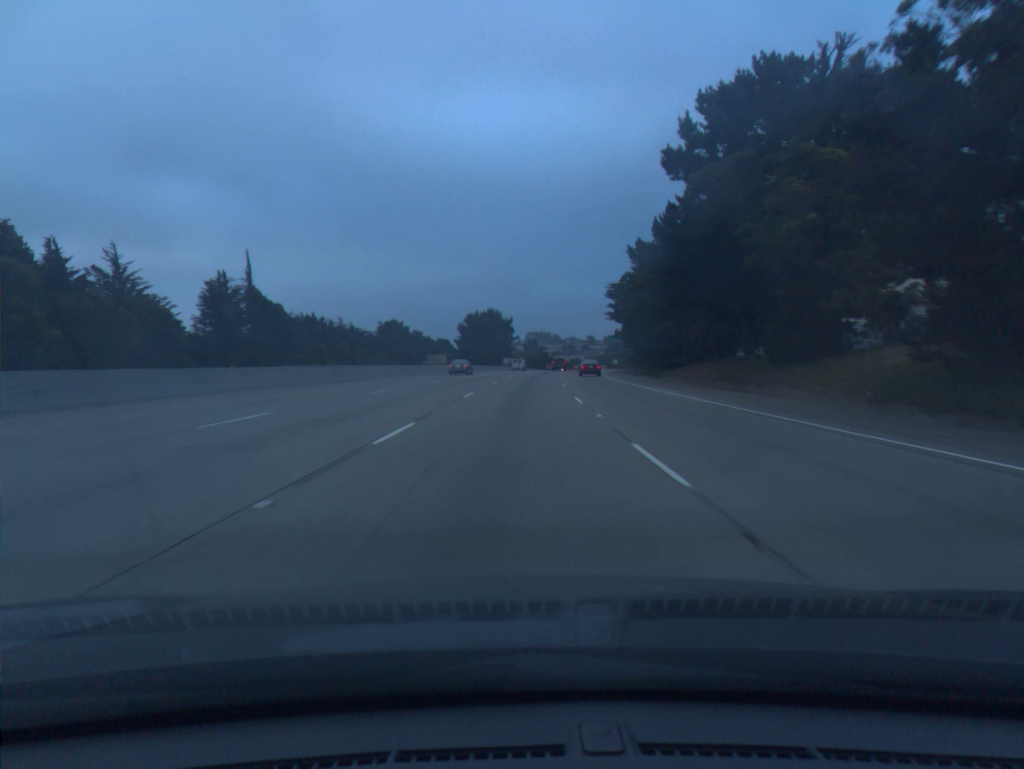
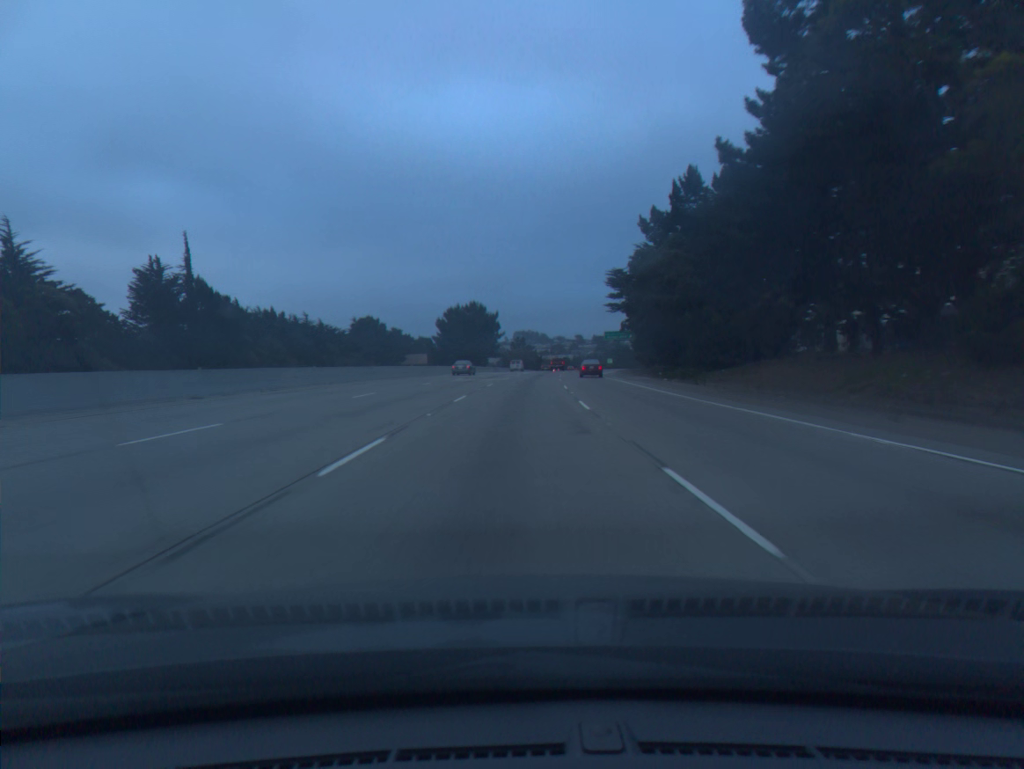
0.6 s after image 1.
(+0.2, +17.5) m; +1°
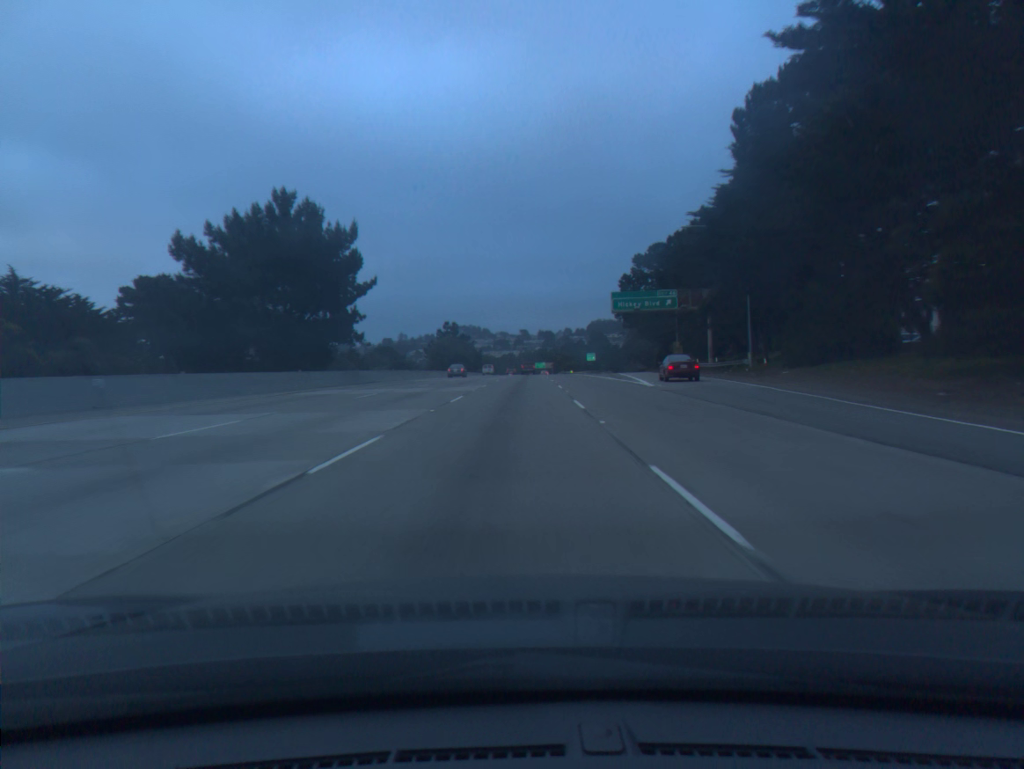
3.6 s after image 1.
(+3.3, +87.4) m; +4°
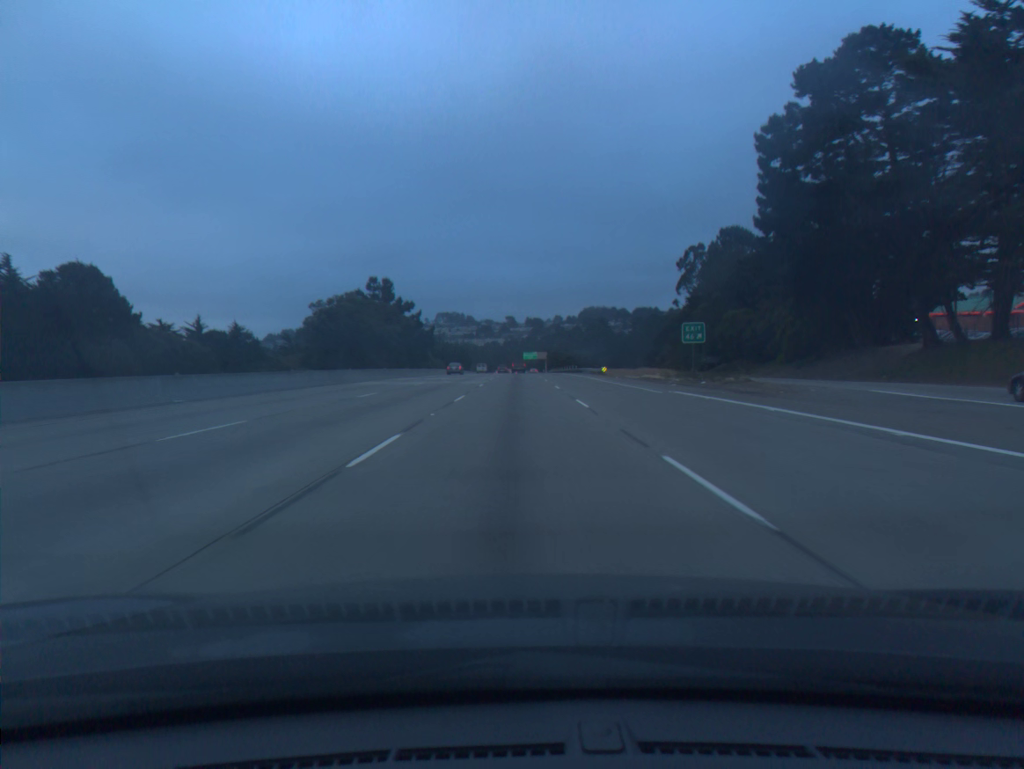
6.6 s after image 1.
(+1.0, +87.6) m; +1°
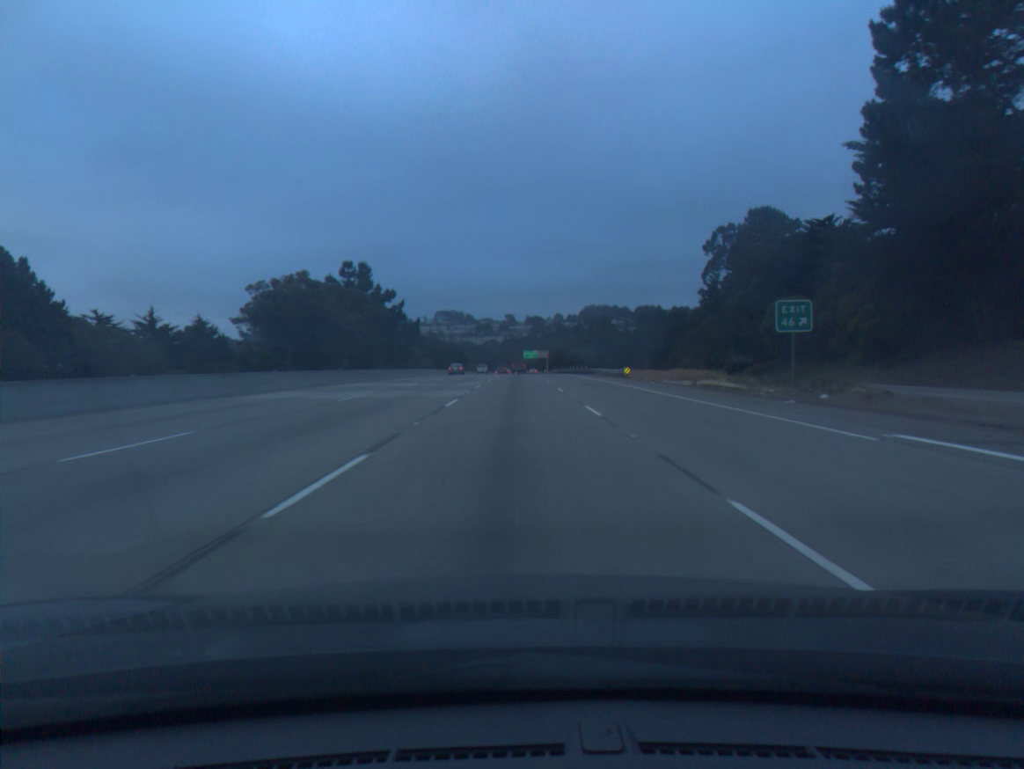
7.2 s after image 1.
(0.0, +17.6) m; 0°
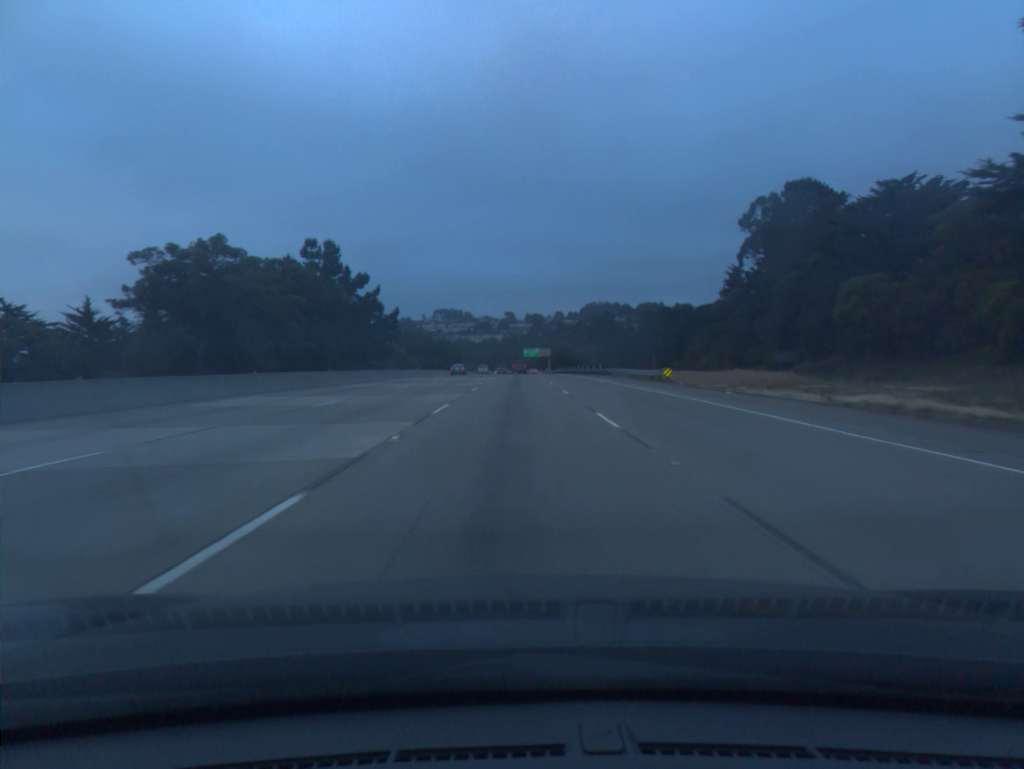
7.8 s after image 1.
(0.0, +17.6) m; 0°
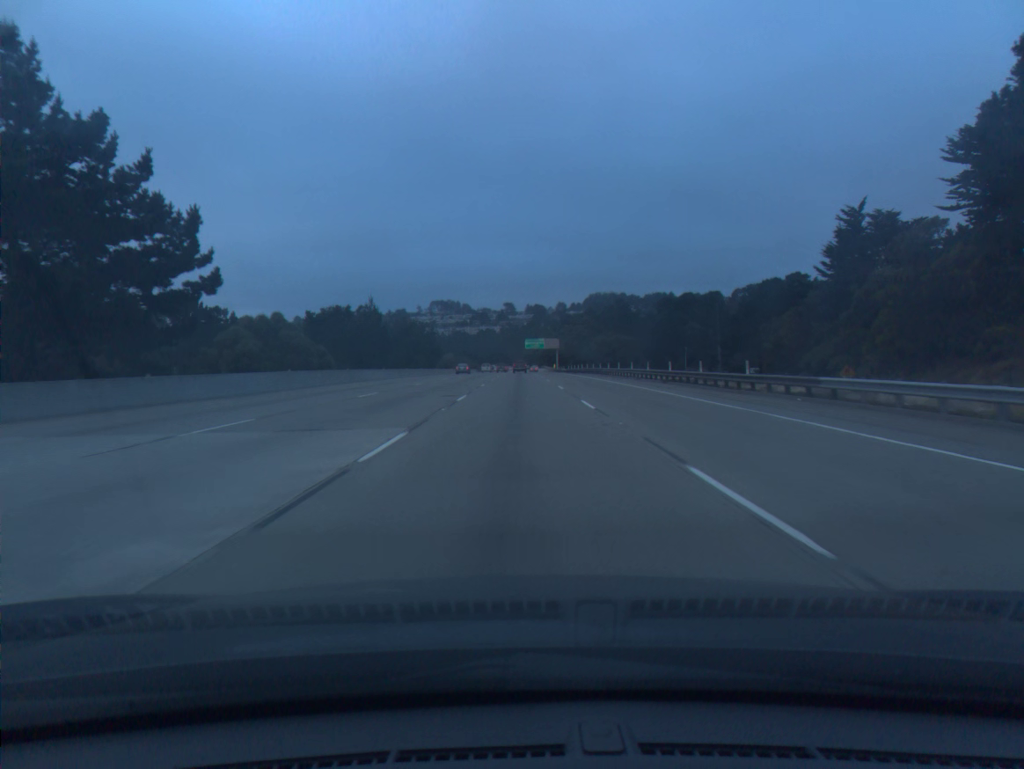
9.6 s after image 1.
(-0.1, +52.8) m; 0°
